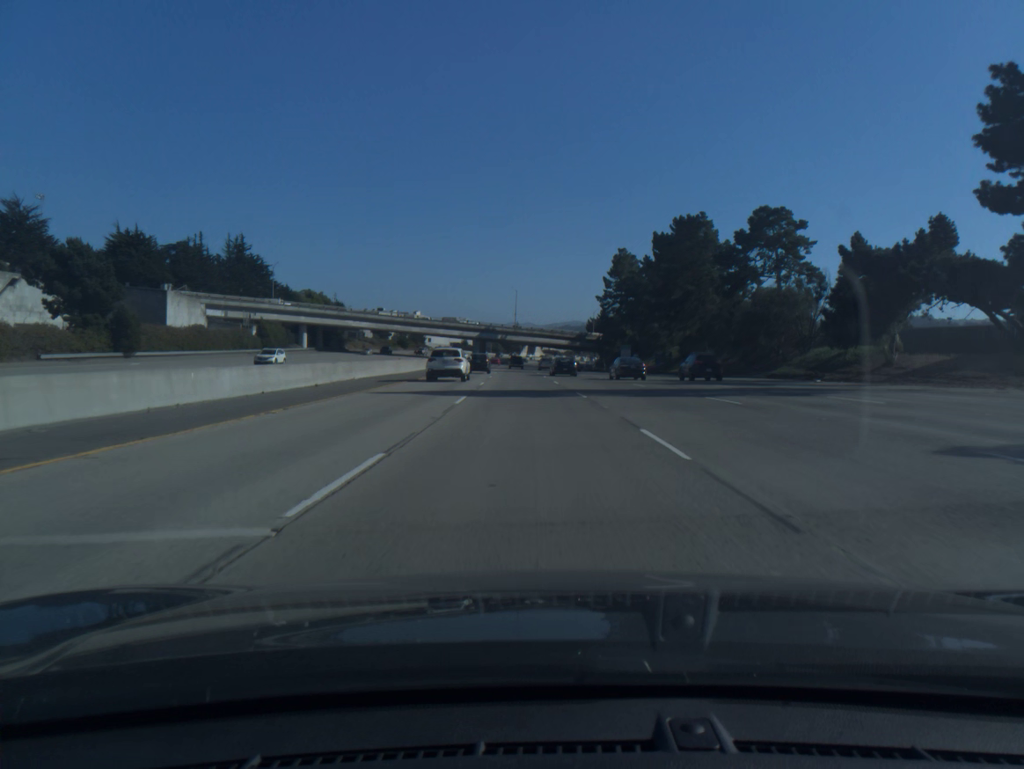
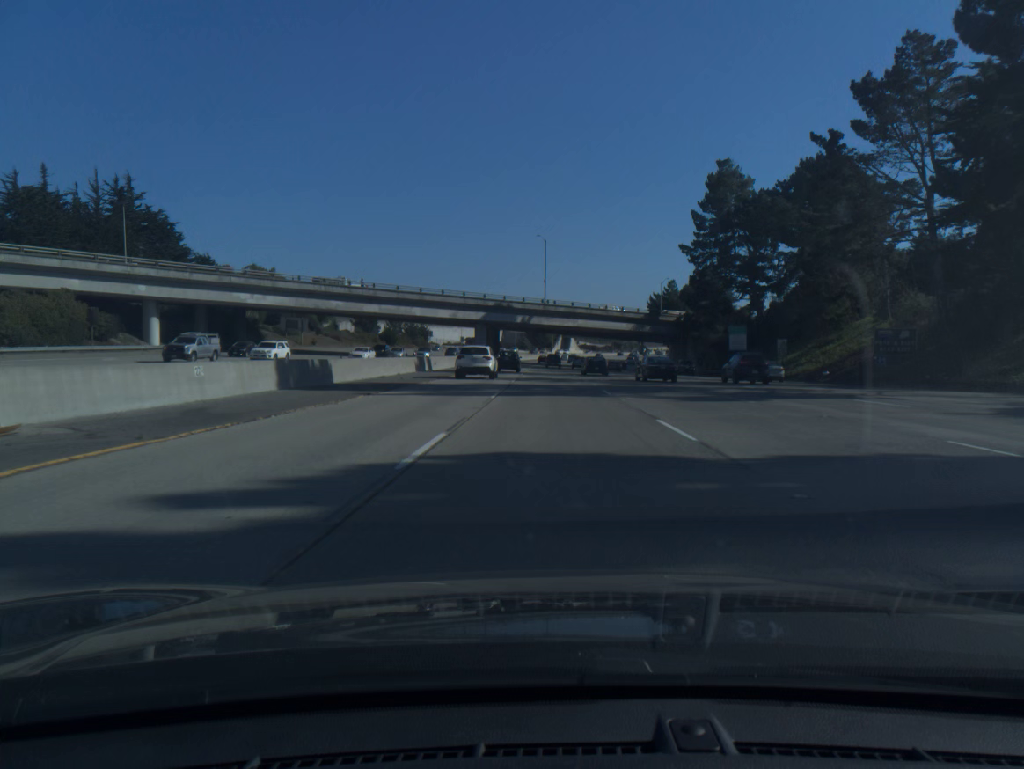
(-2.4, +70.6) m; -2°
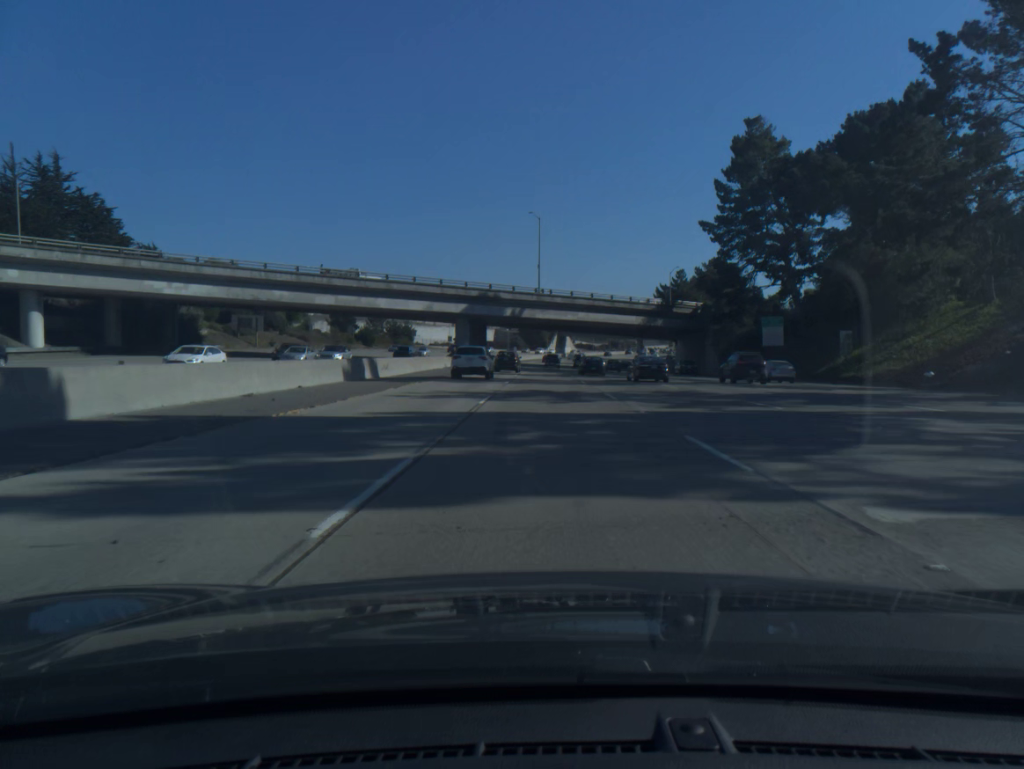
(+0.1, +17.7) m; 0°
